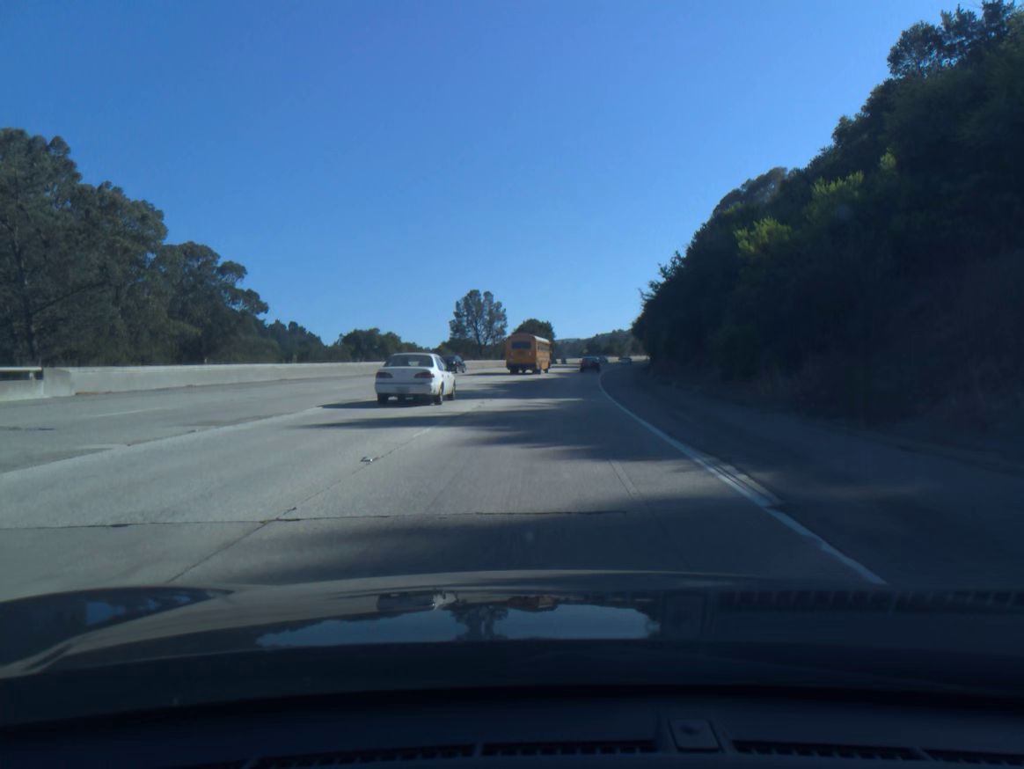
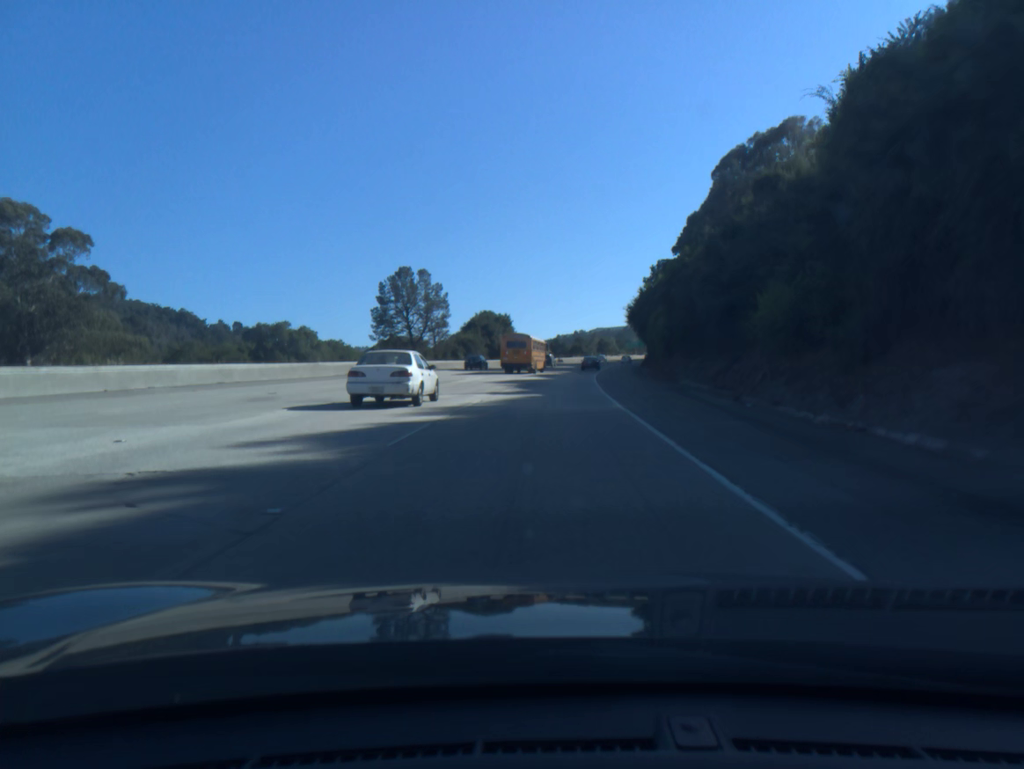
(+0.7, +30.7) m; +3°
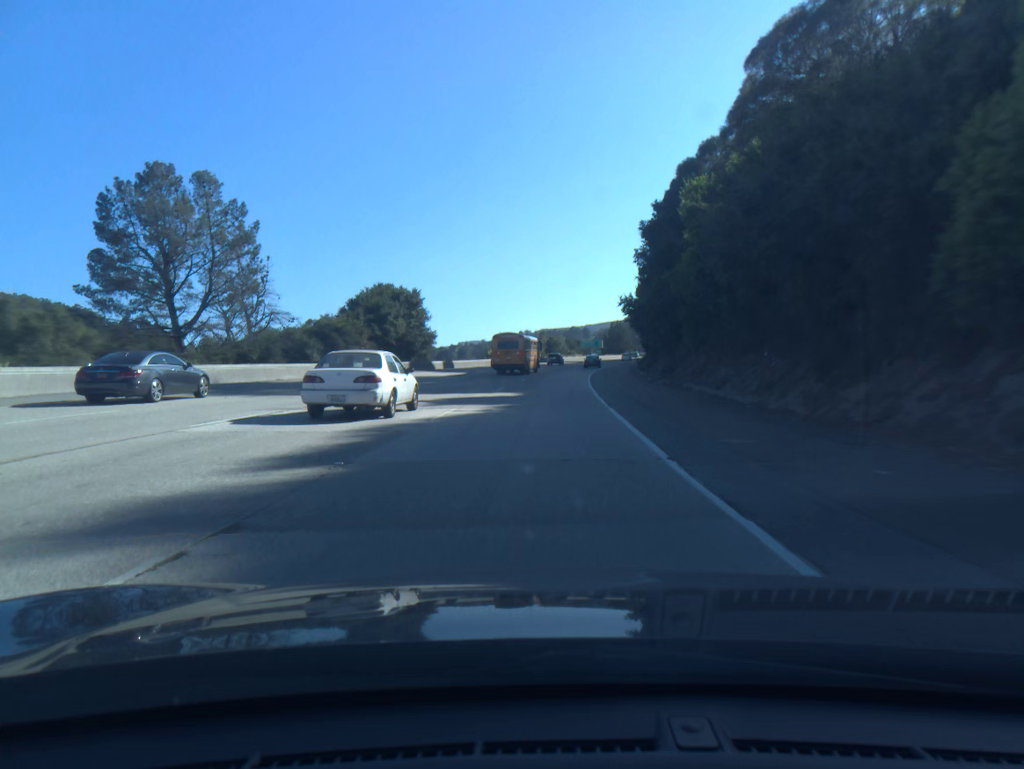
(+1.7, +46.0) m; +4°
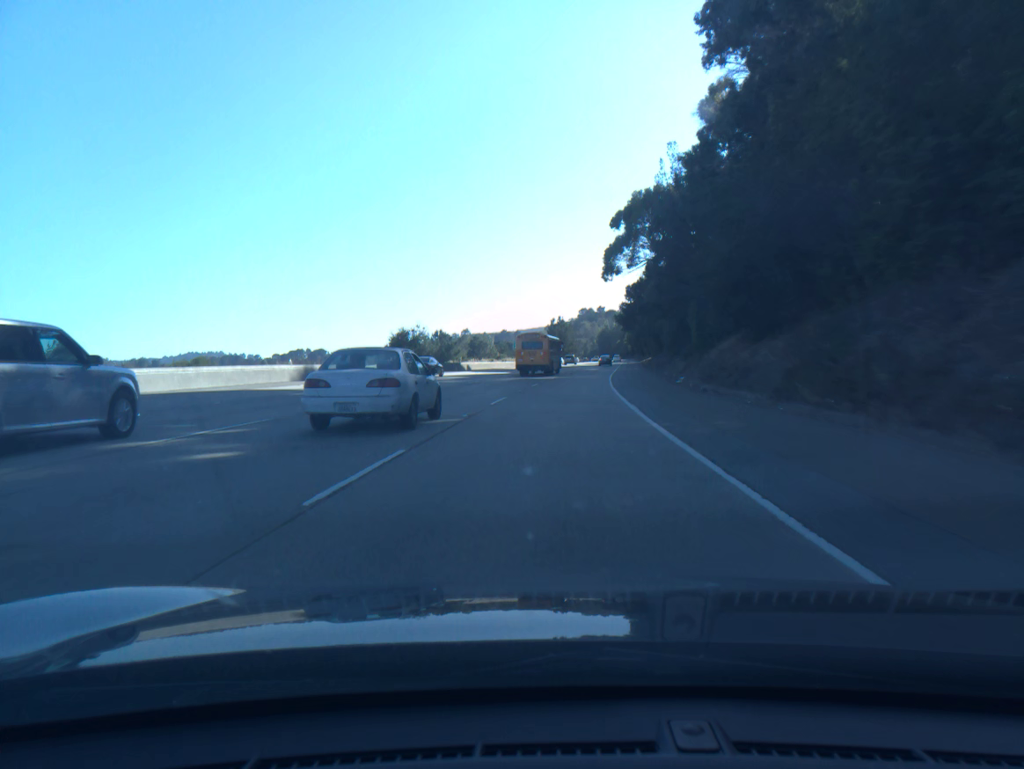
(+3.4, +74.1) m; +5°
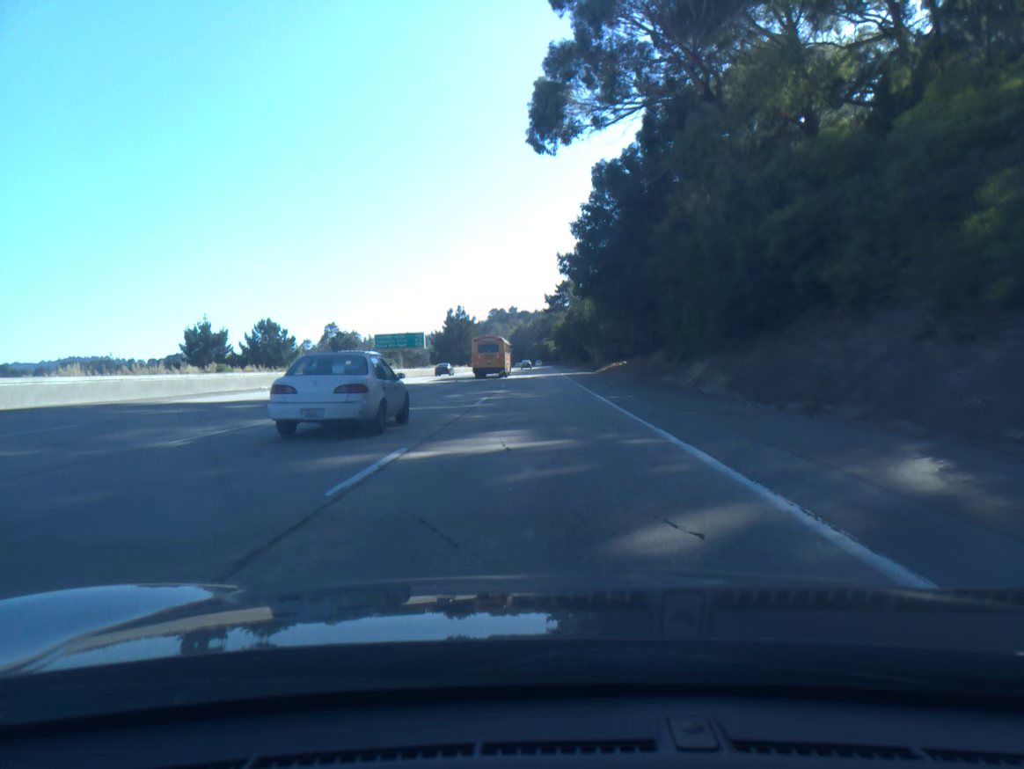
(+4.7, +72.0) m; +7°
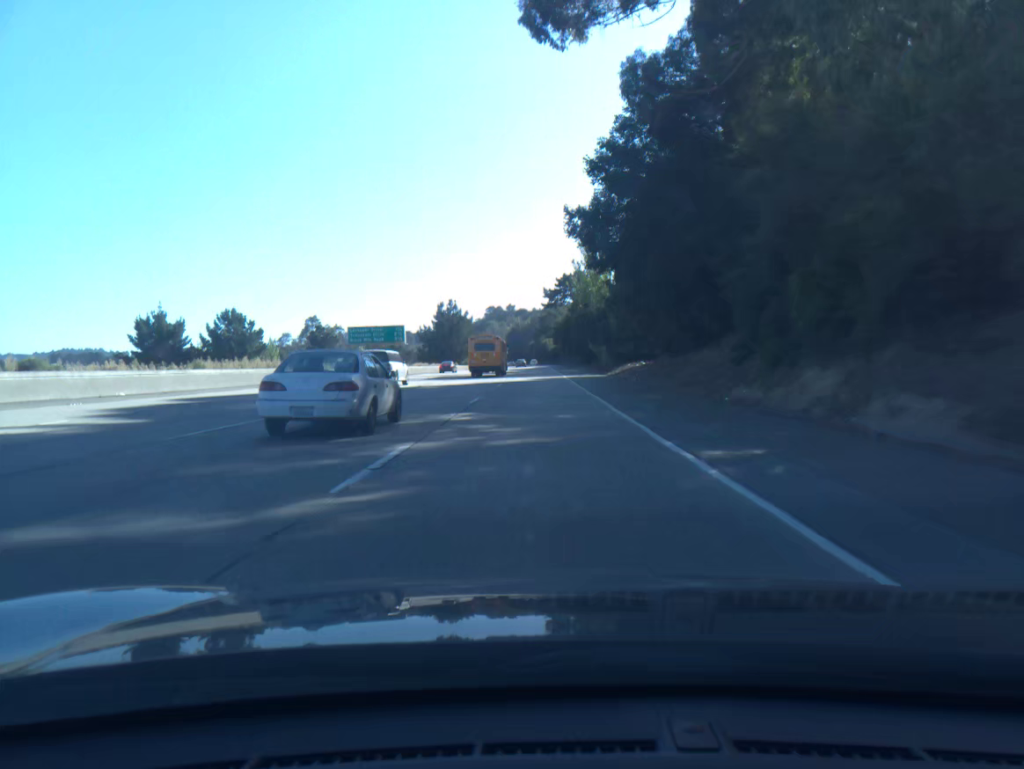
(0.0, +14.7) m; 0°
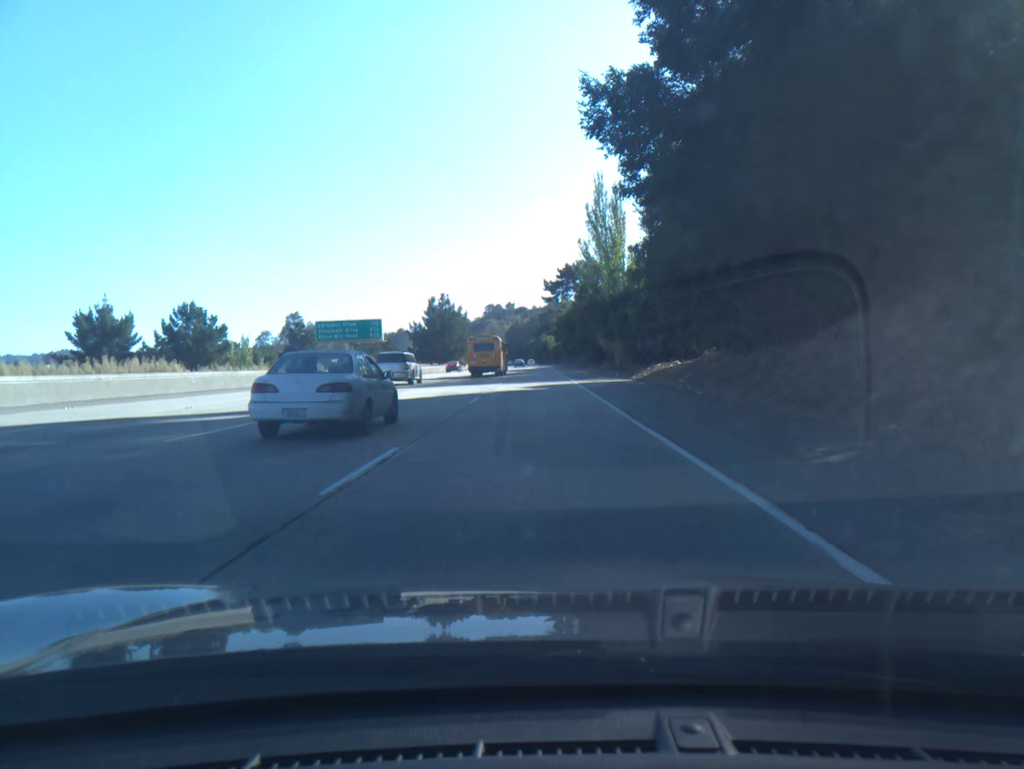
(0.0, +14.8) m; 0°
